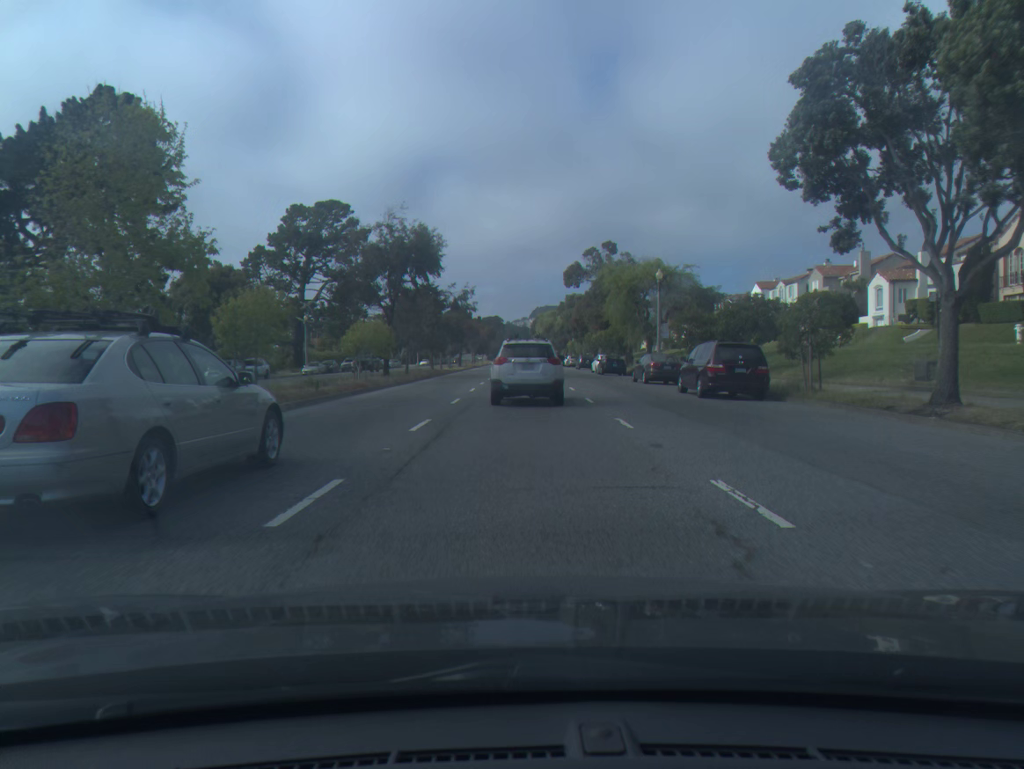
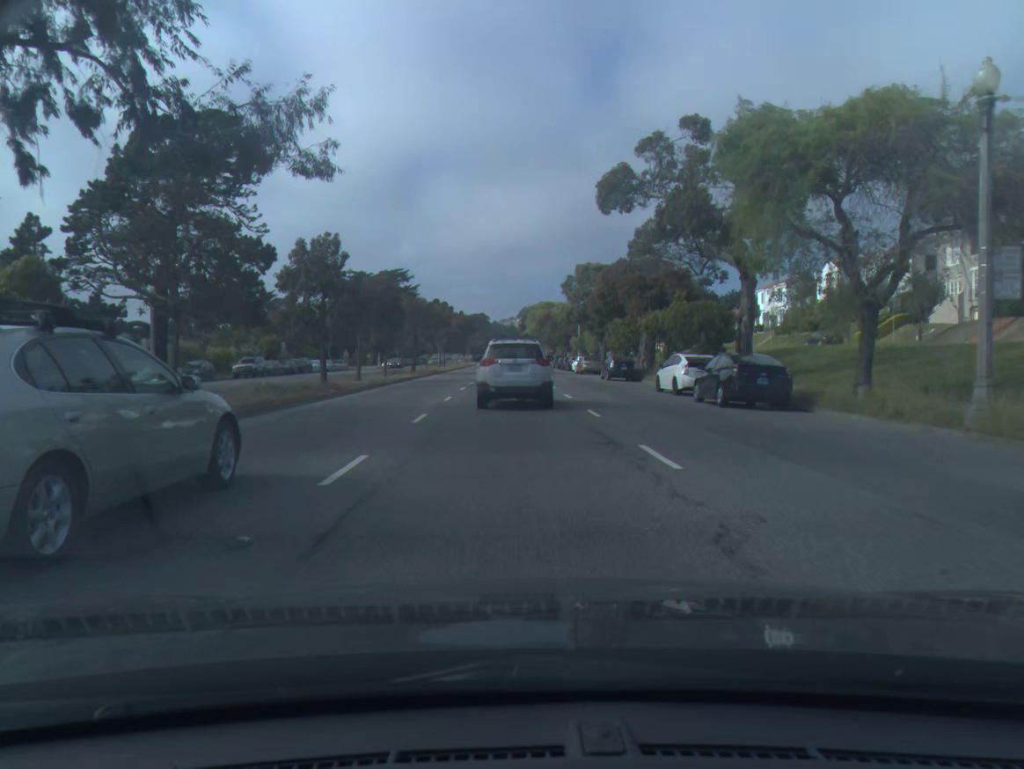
(+0.1, +34.1) m; +1°
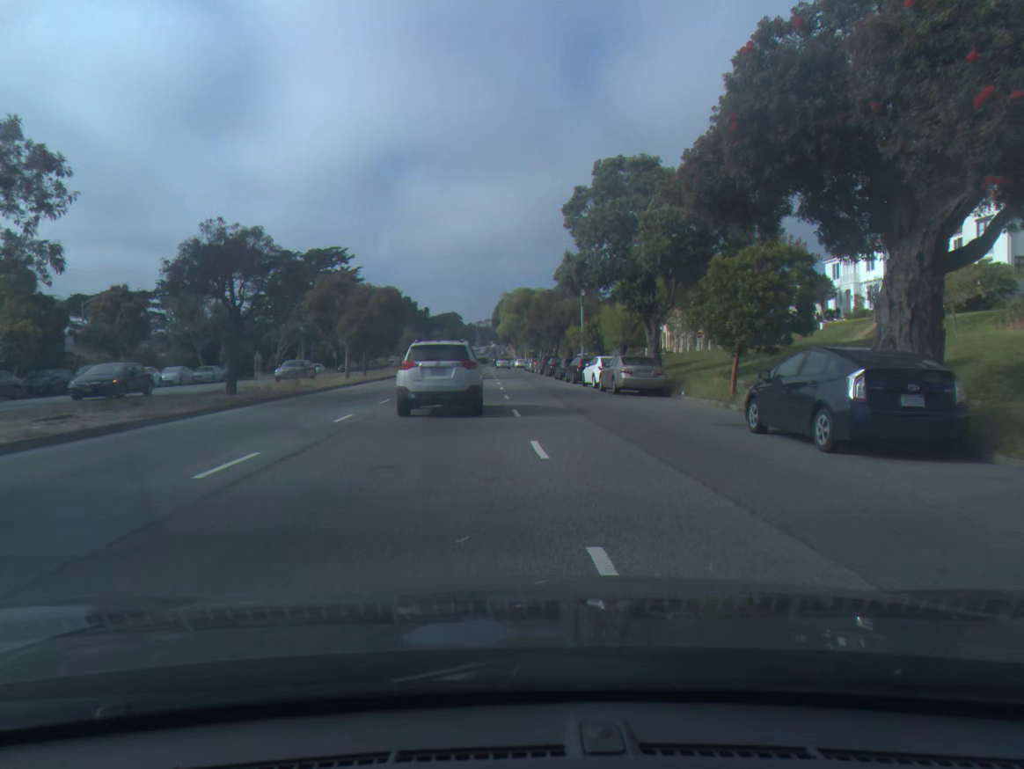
(+0.6, +35.5) m; +2°
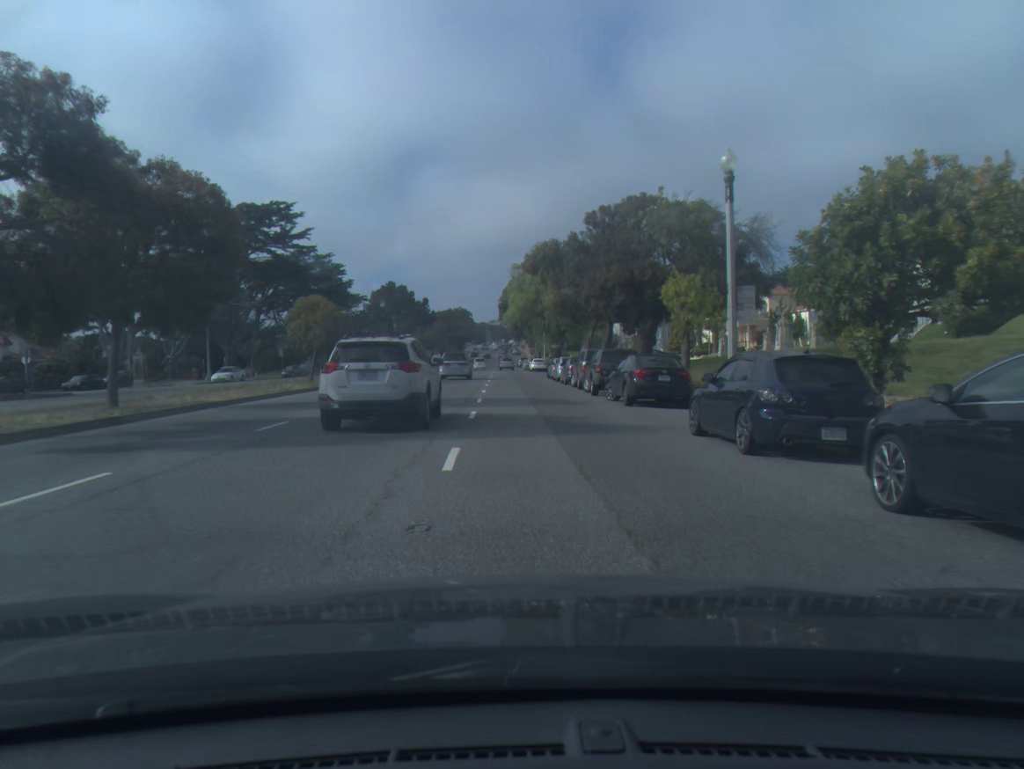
(-0.3, +37.6) m; -1°
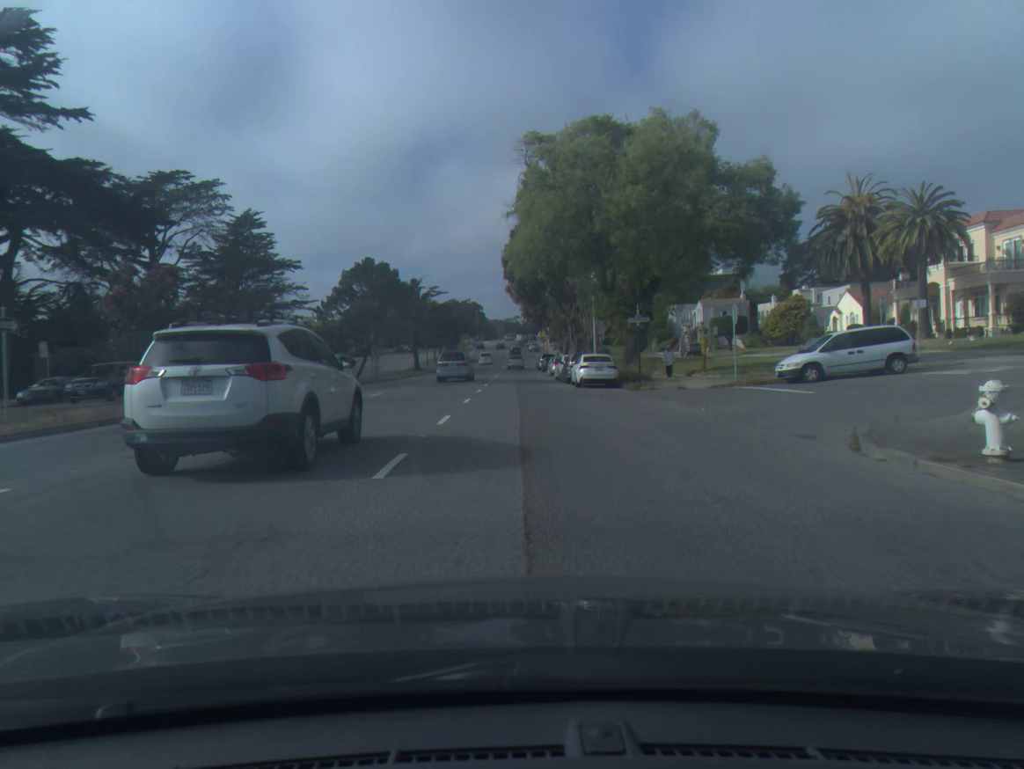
(-0.5, +51.3) m; -1°
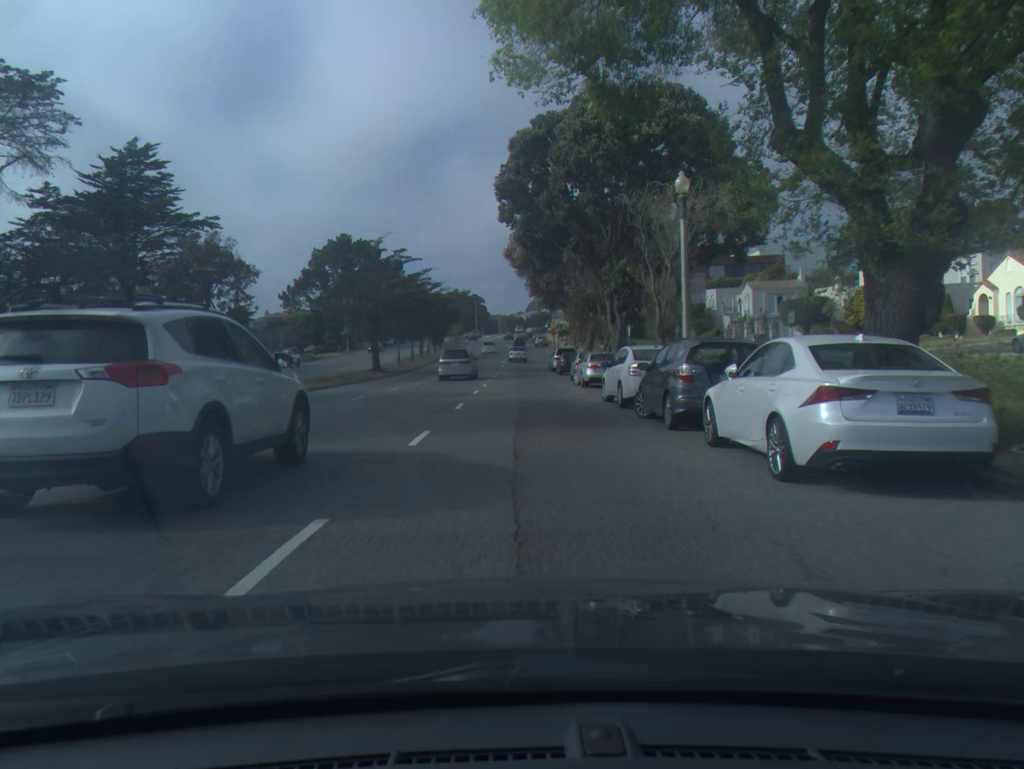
(-0.1, +25.5) m; 0°
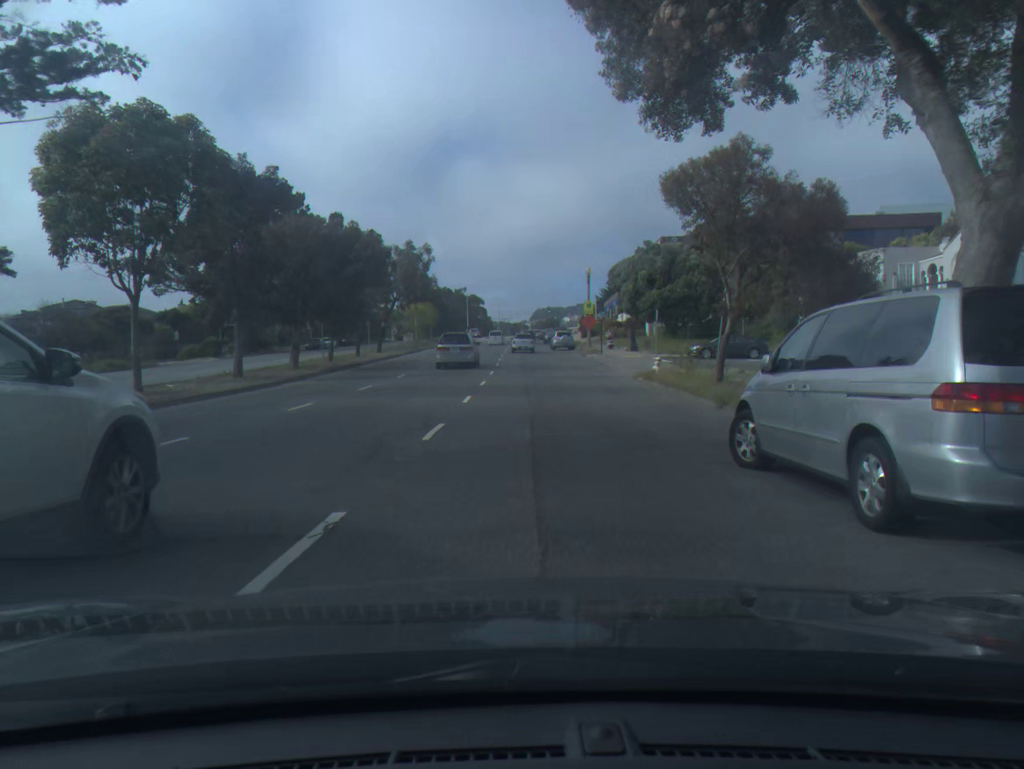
(-0.2, +50.5) m; 0°
